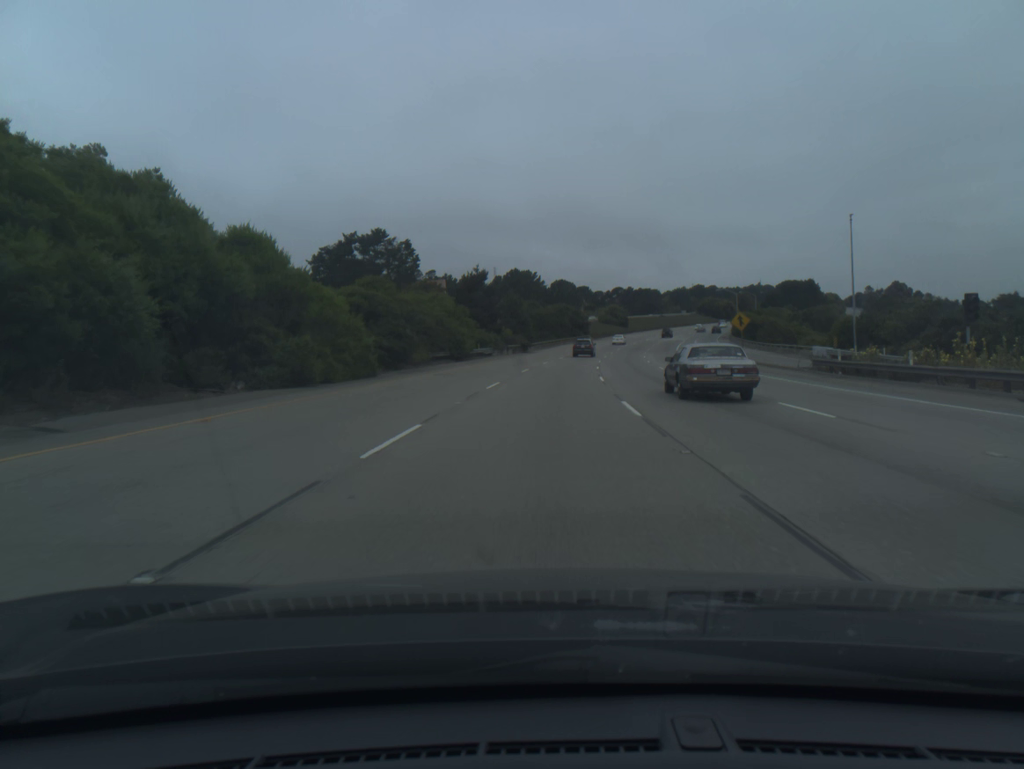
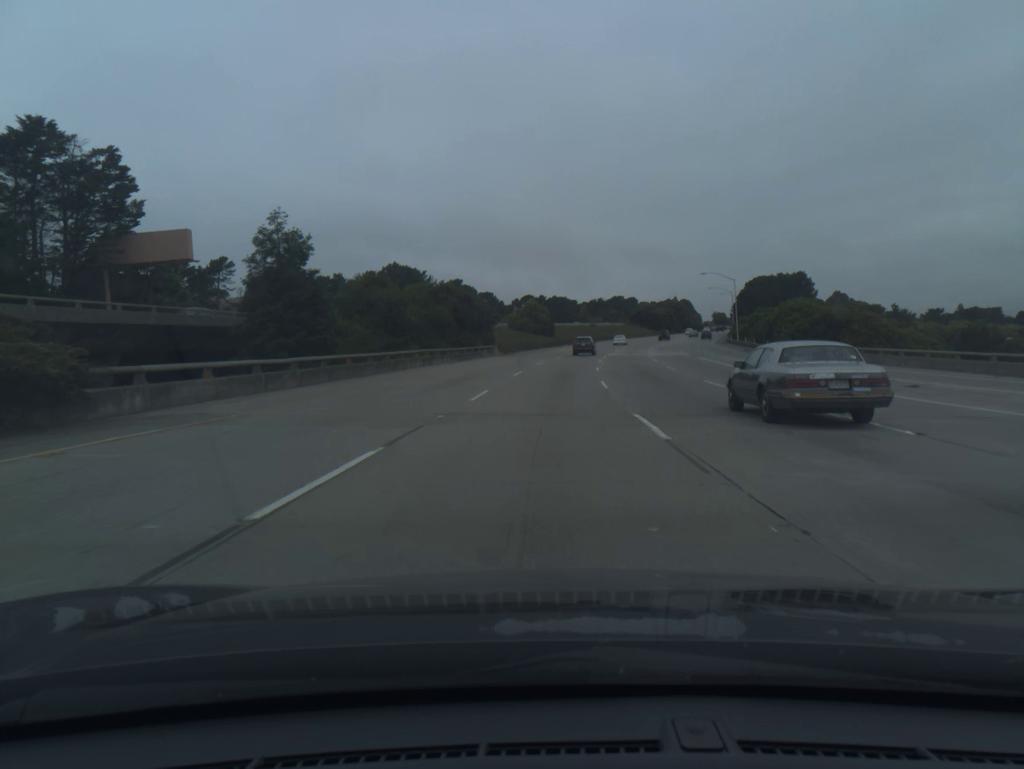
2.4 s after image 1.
(+4.6, +76.2) m; +7°
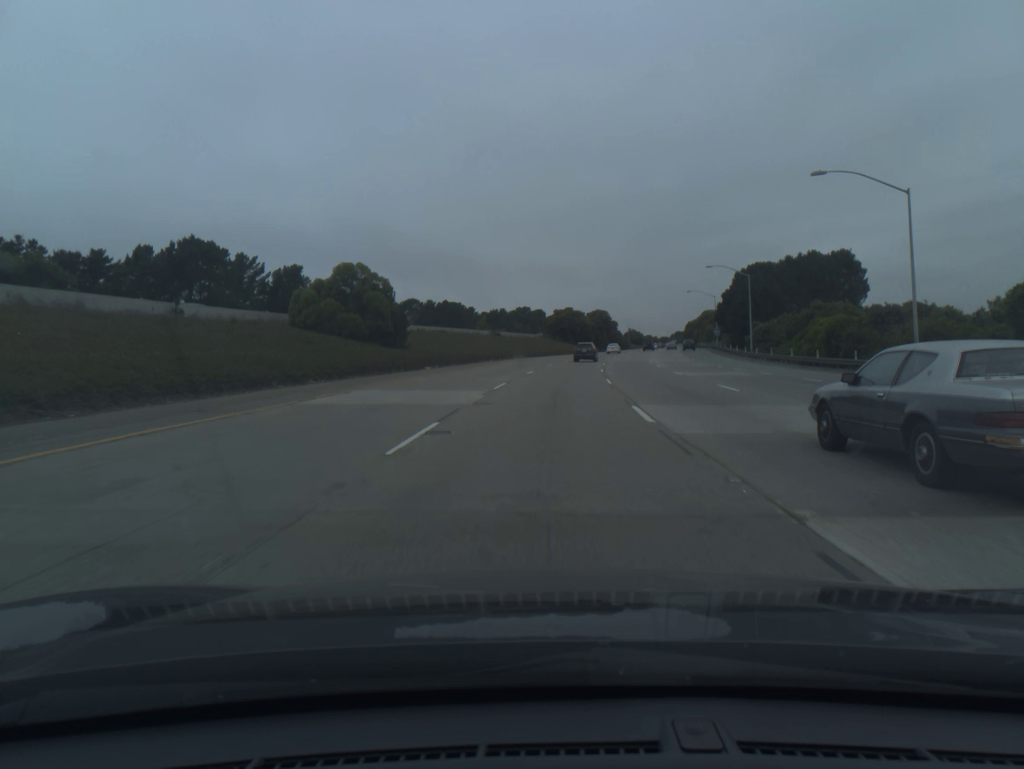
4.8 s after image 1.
(+4.4, +74.9) m; +7°
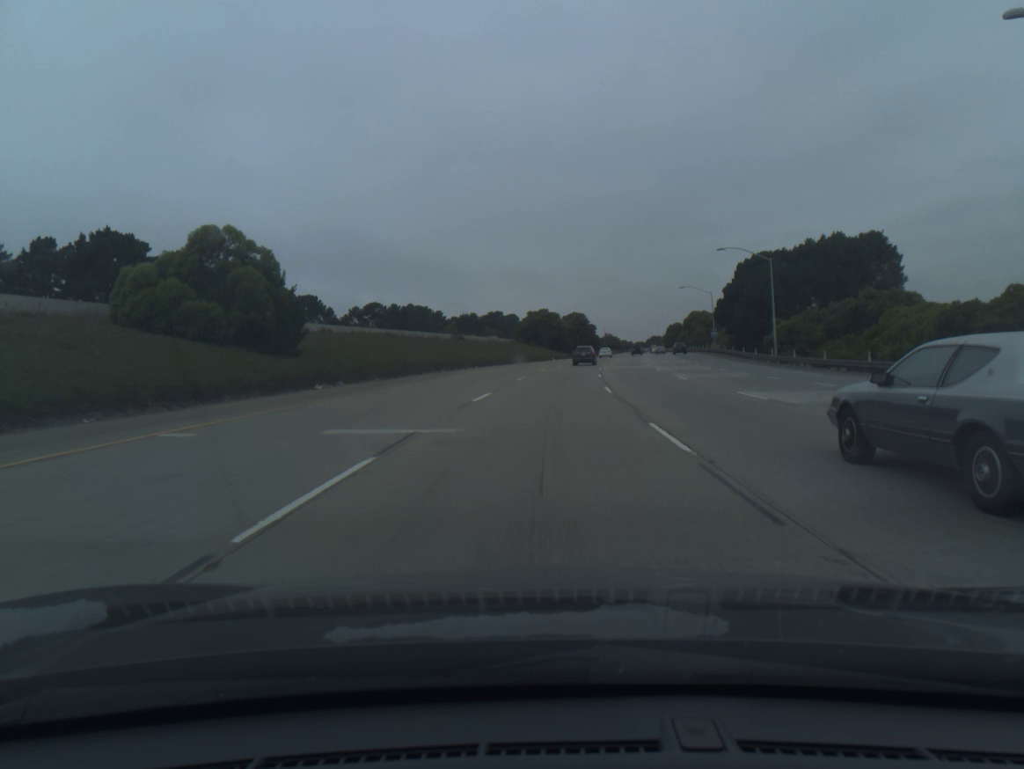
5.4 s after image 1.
(+0.3, +18.6) m; +2°
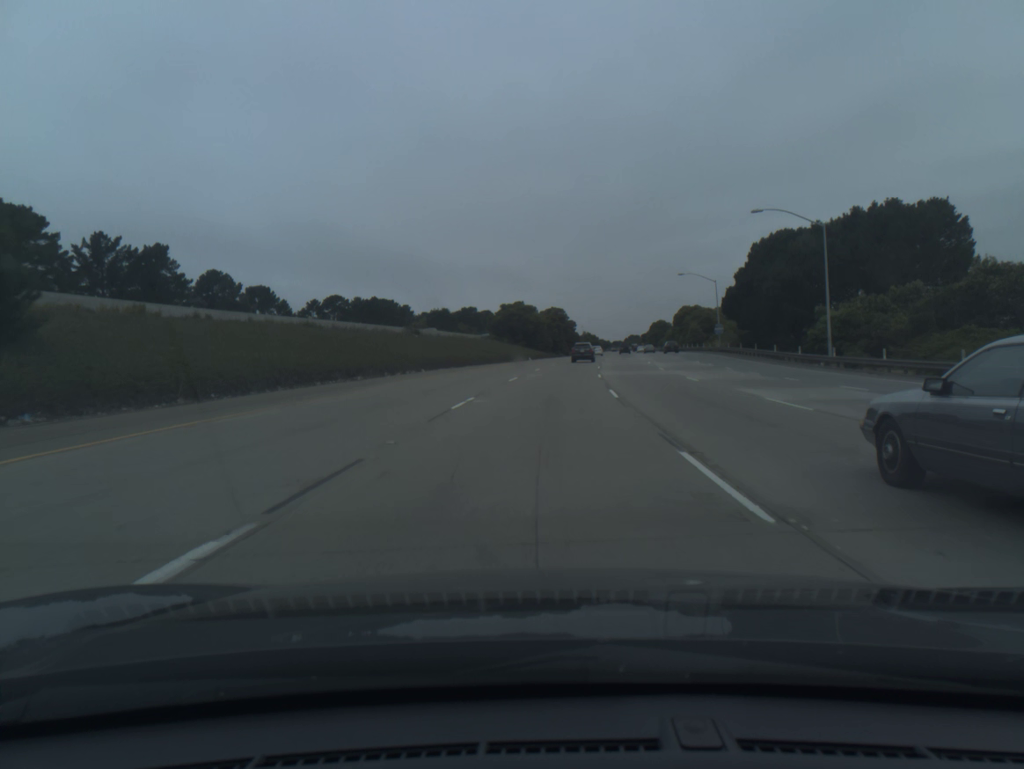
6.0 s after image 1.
(+0.2, +18.5) m; +2°
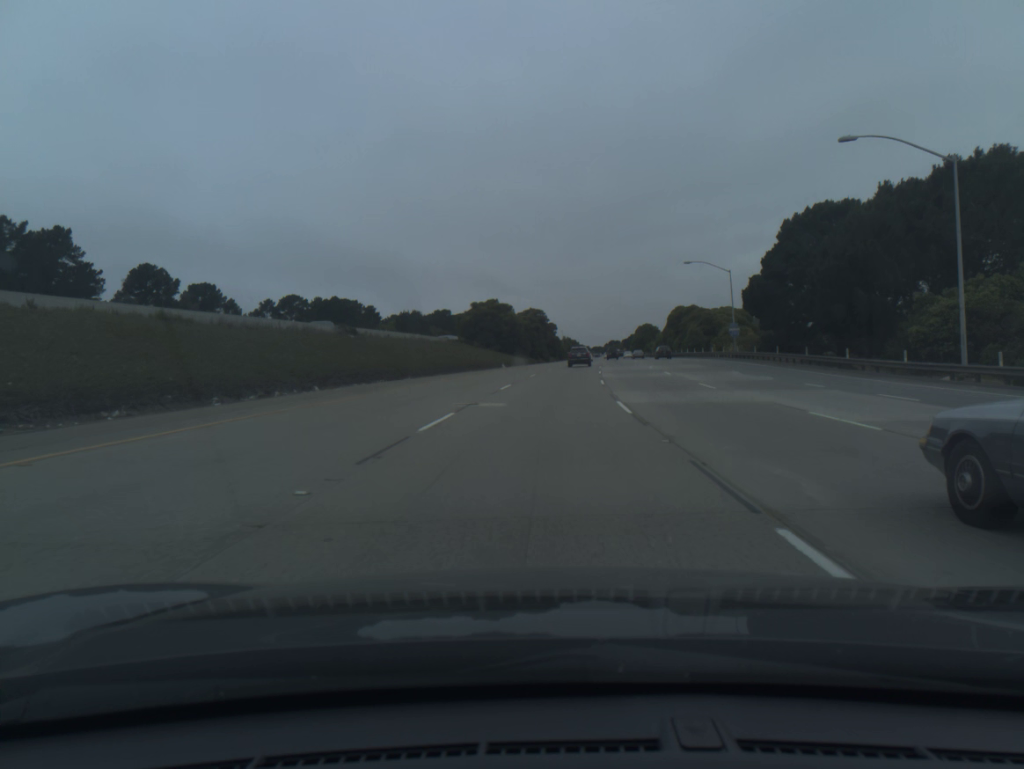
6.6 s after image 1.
(+0.3, +18.4) m; +2°
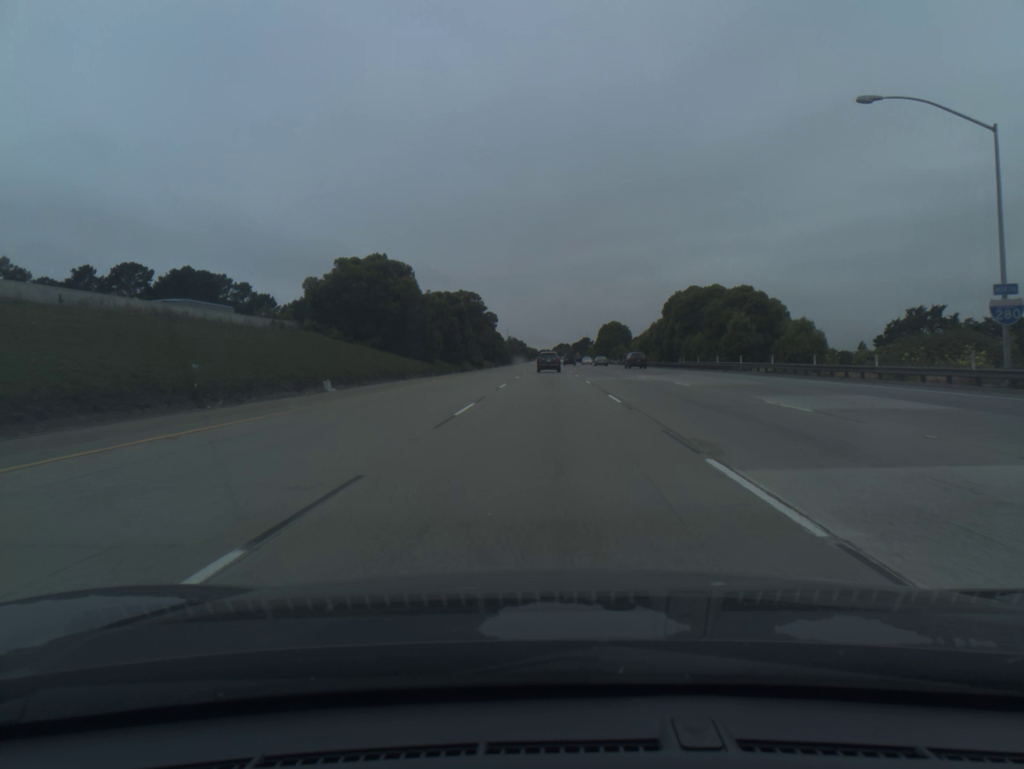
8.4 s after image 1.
(+2.0, +54.8) m; +4°
